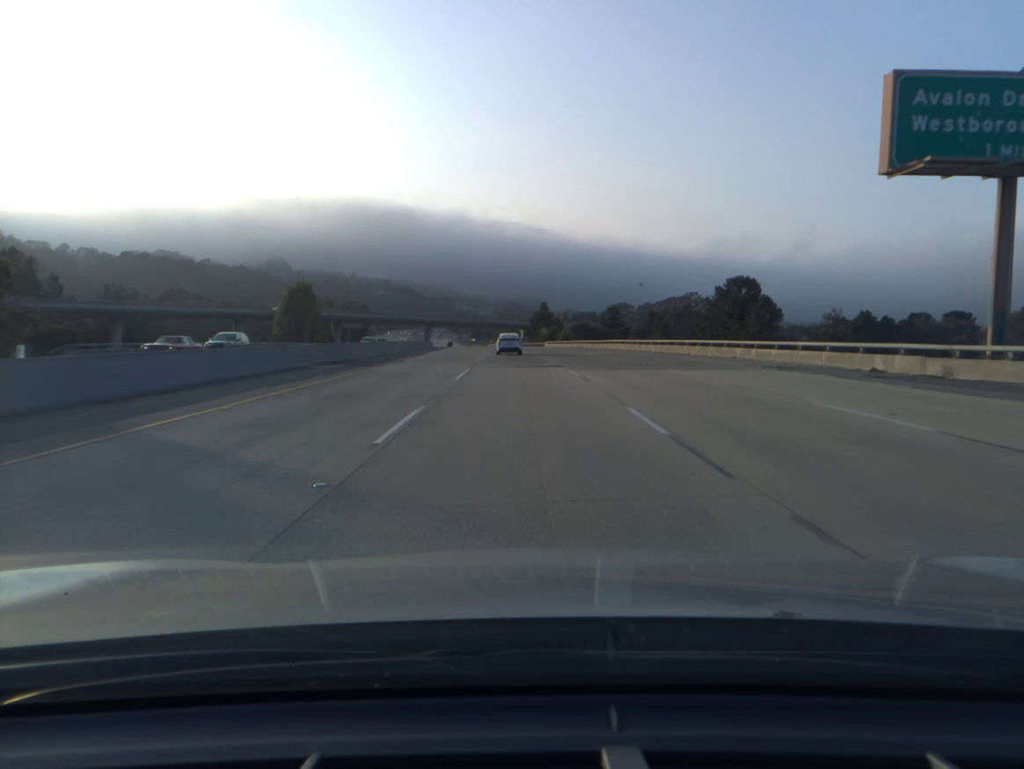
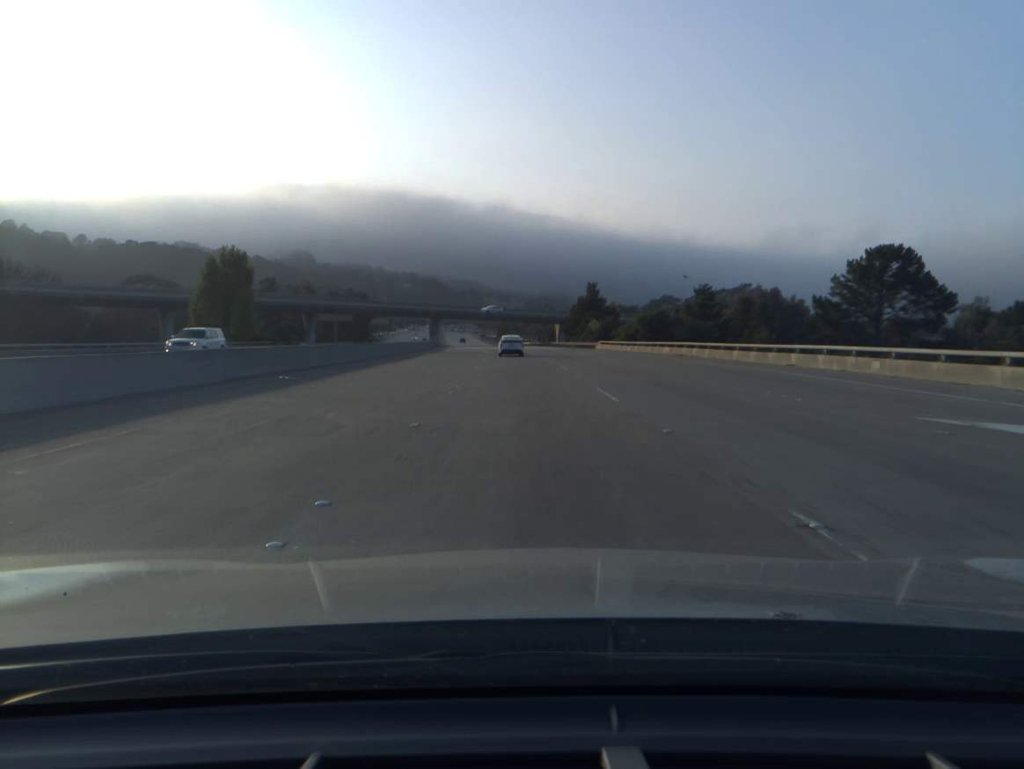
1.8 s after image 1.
(-1.0, +52.5) m; -2°
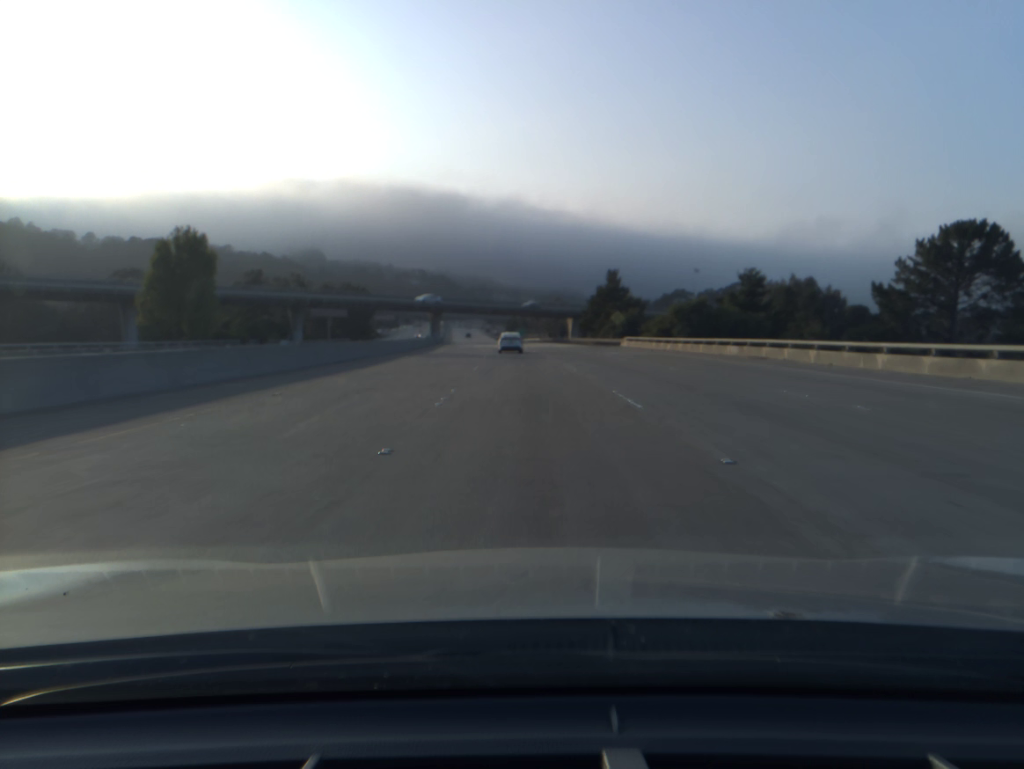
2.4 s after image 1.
(-0.1, +17.5) m; -1°
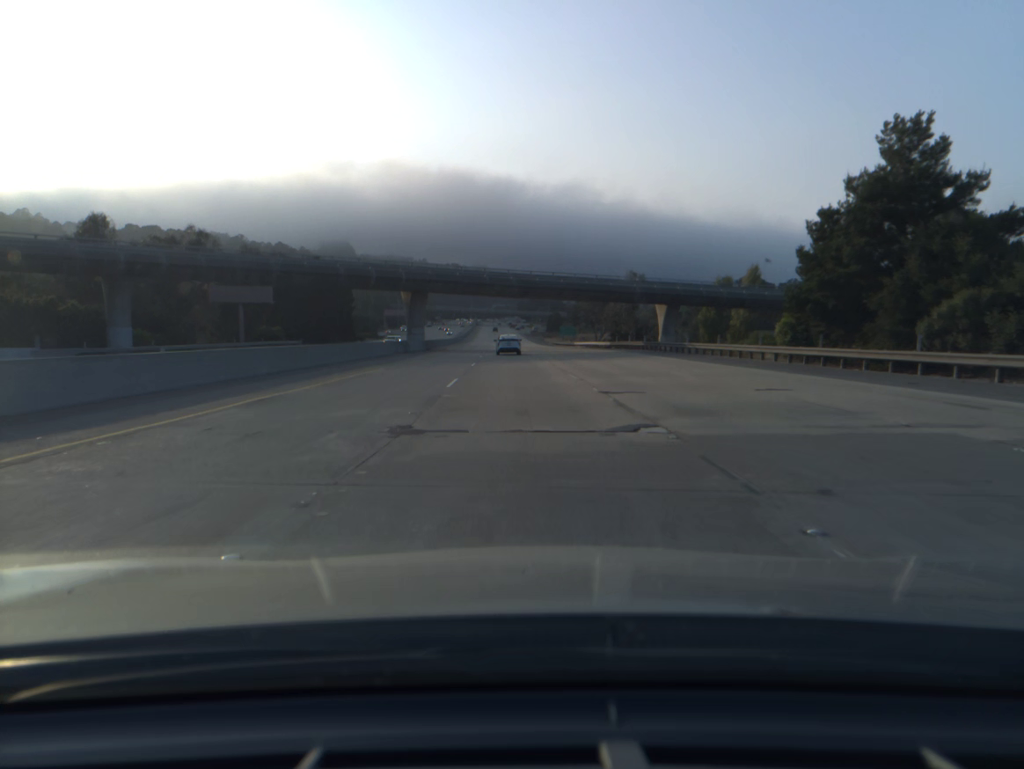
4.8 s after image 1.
(-1.6, +70.5) m; -3°
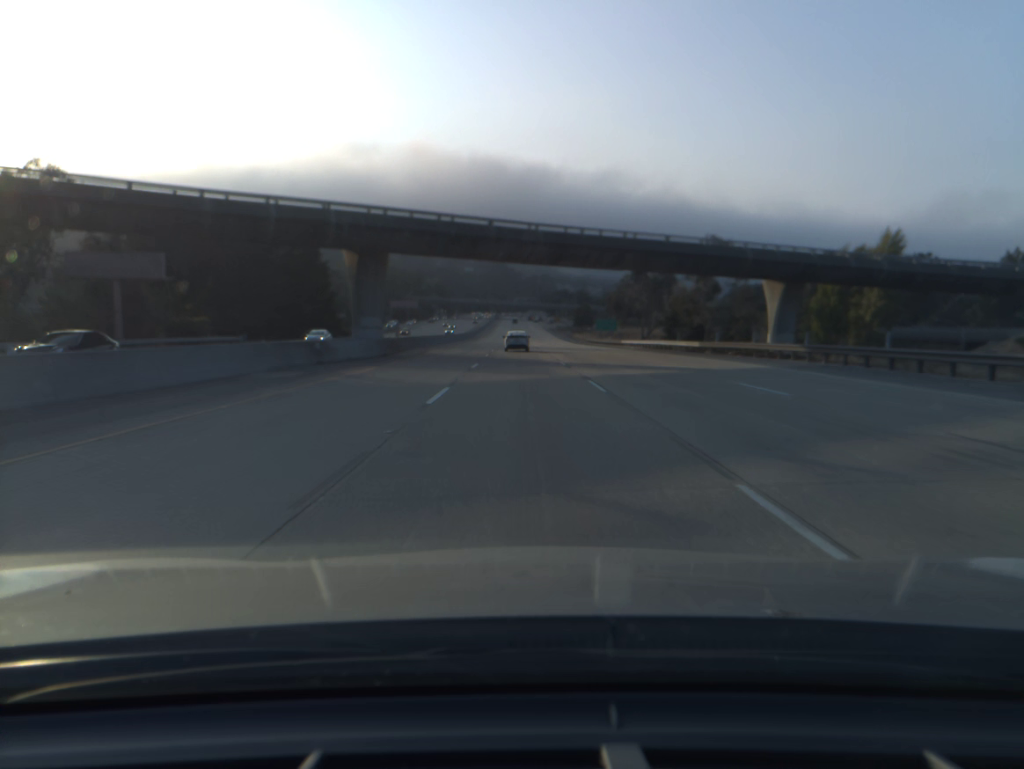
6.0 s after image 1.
(-0.5, +35.4) m; -2°
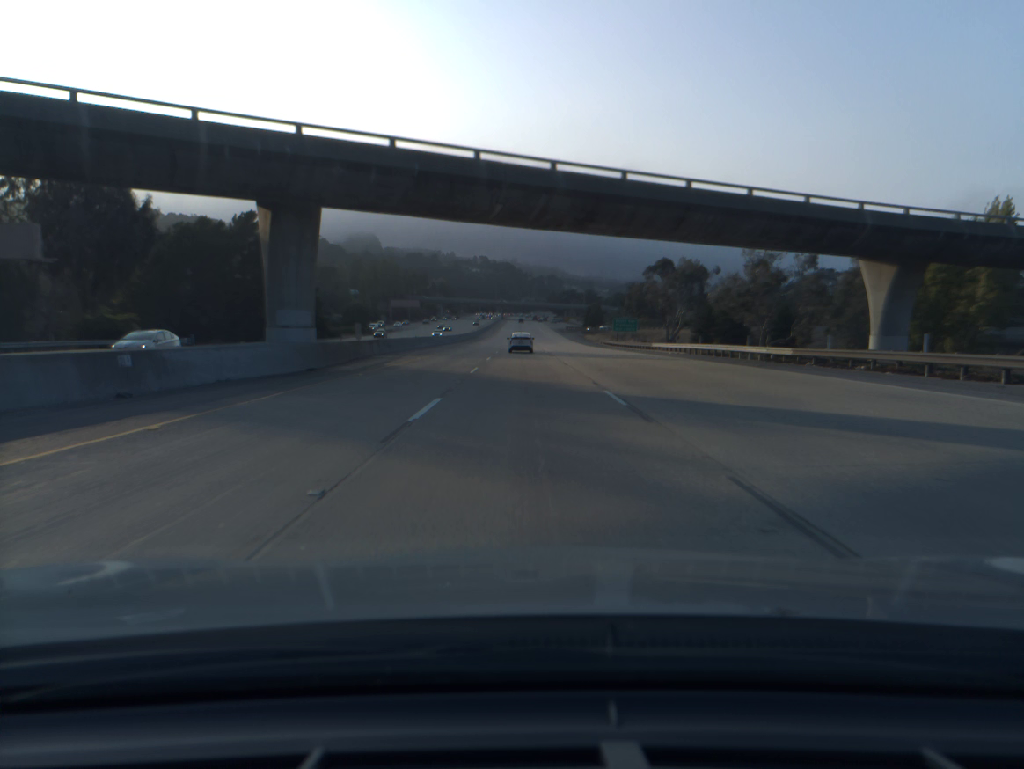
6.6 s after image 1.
(-0.1, +17.7) m; -1°
